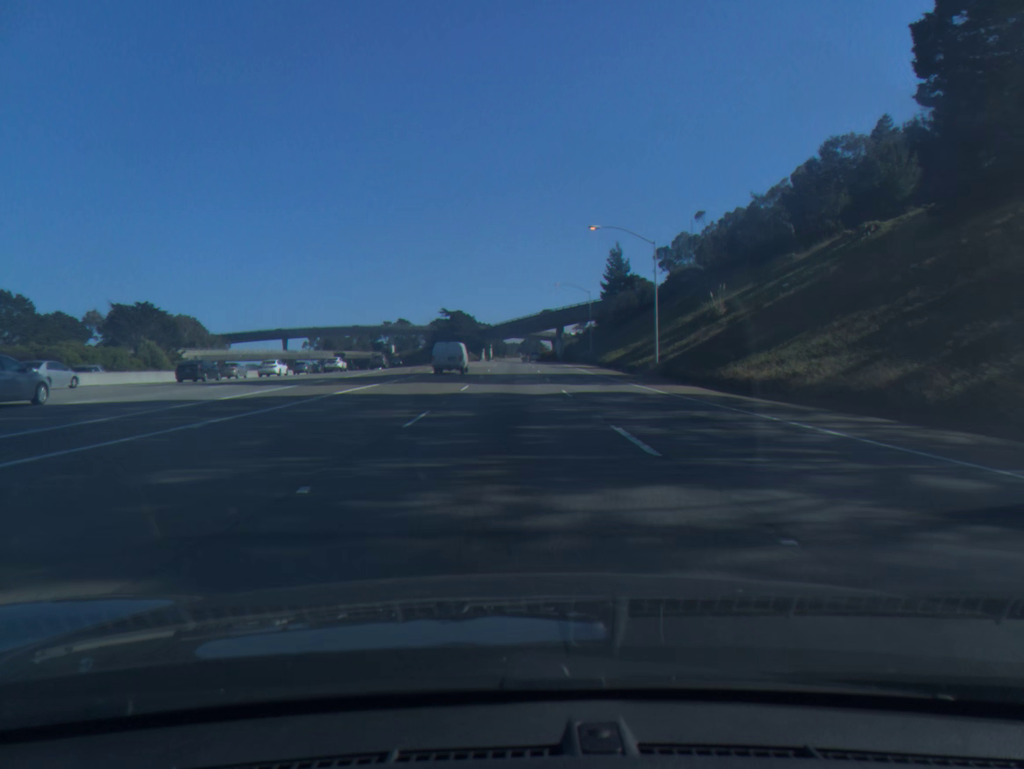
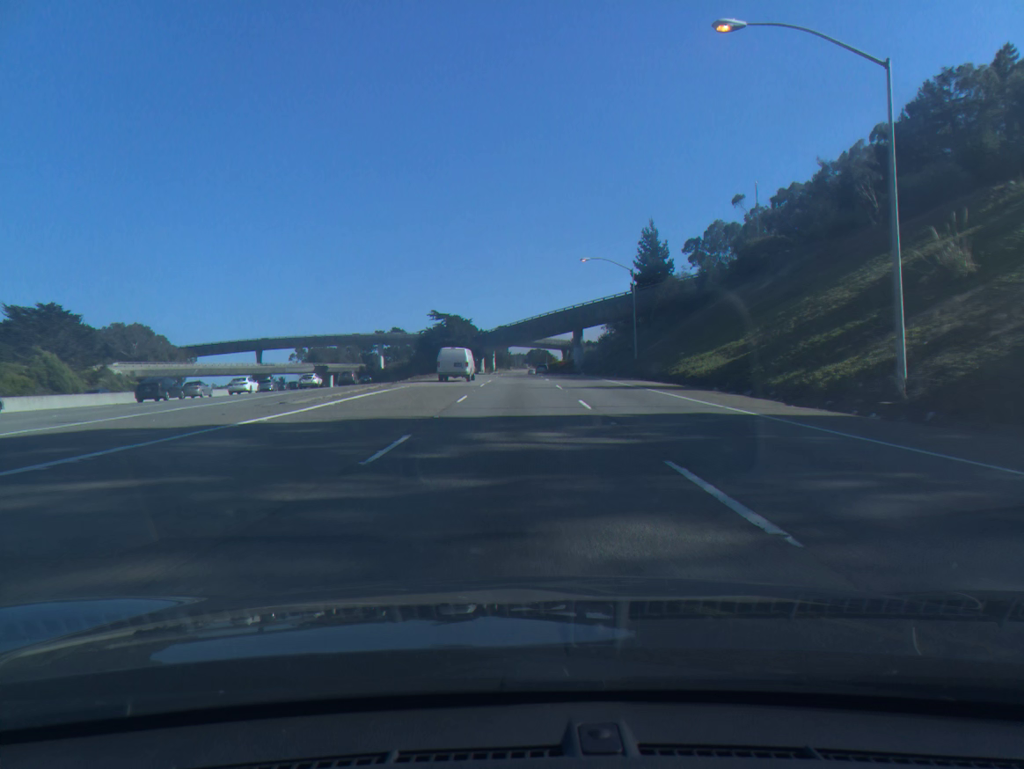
(-0.1, +33.9) m; 0°
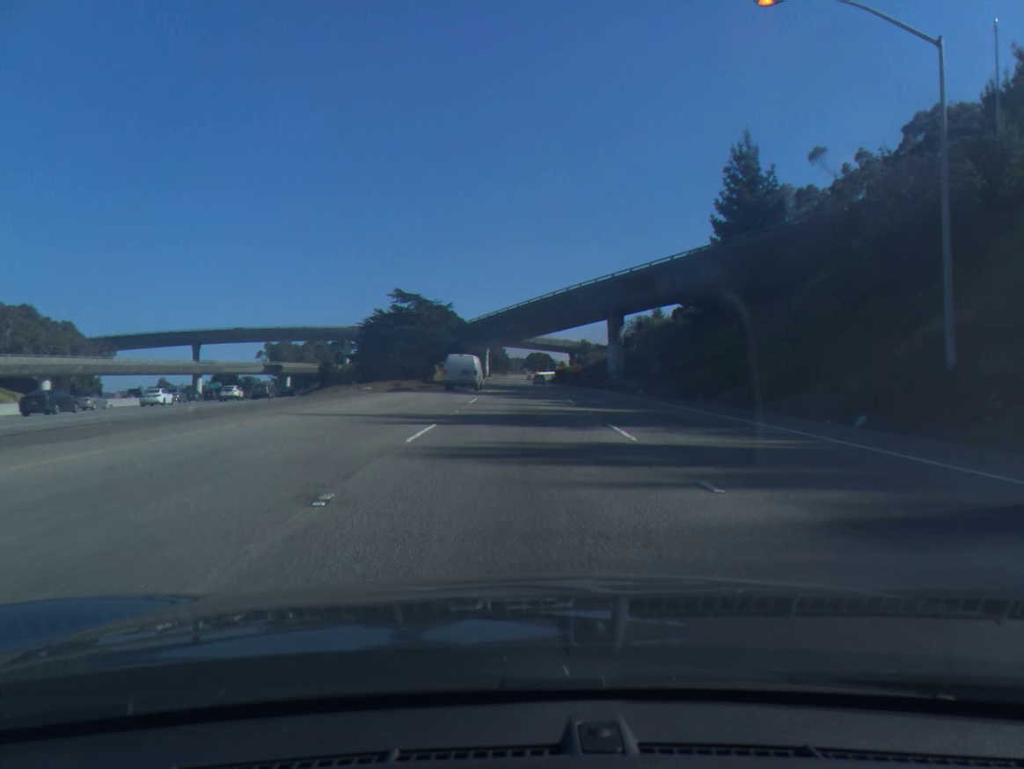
(0.0, +50.4) m; 0°
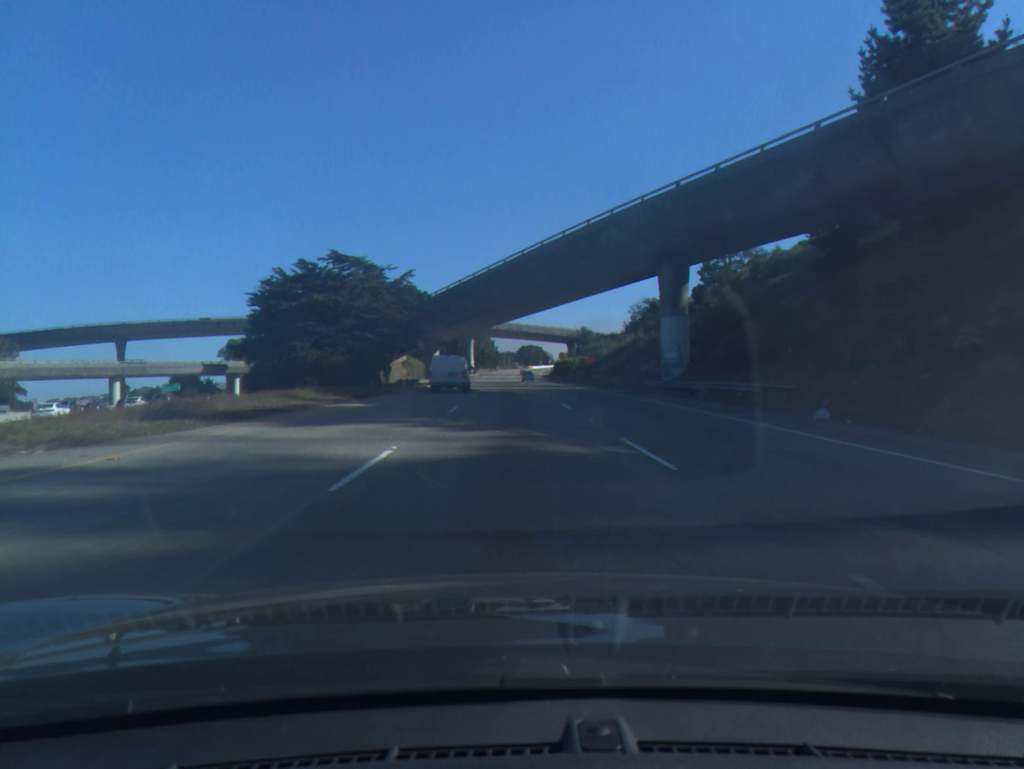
(+0.3, +33.6) m; +1°
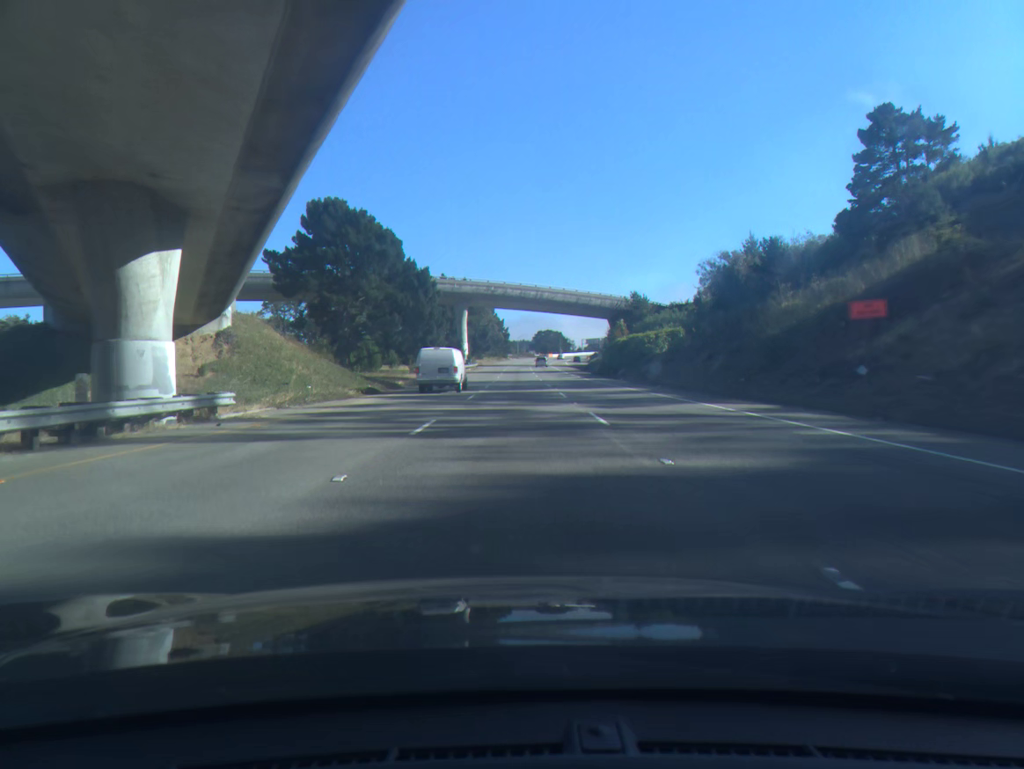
(-0.6, +67.9) m; -1°
